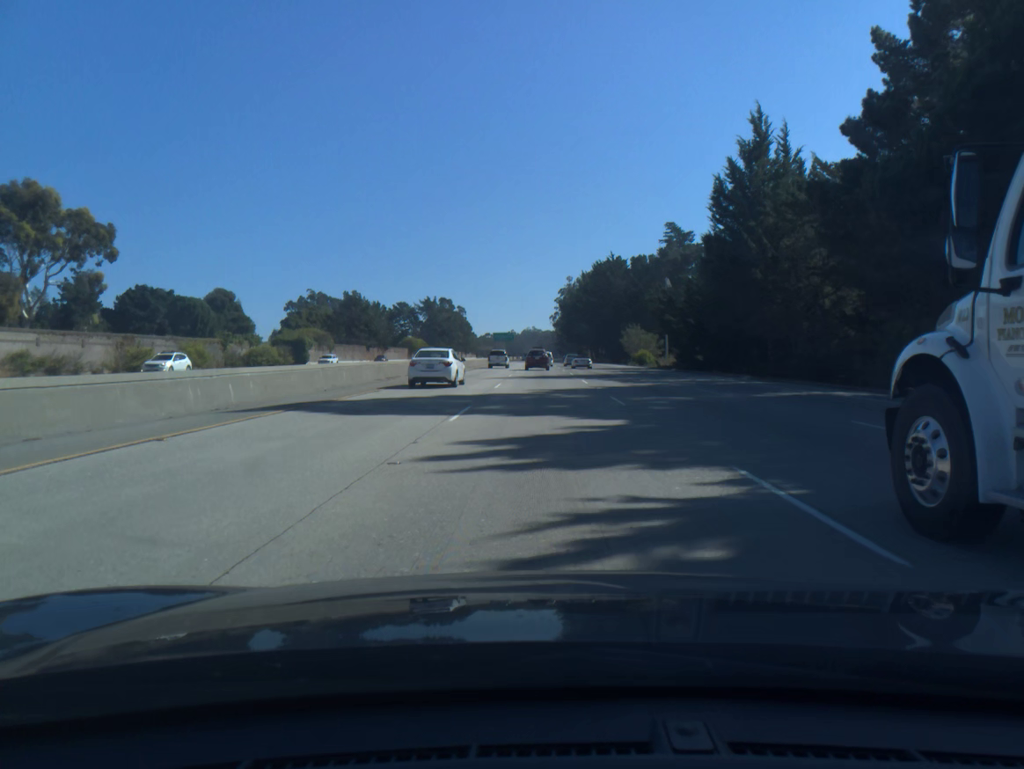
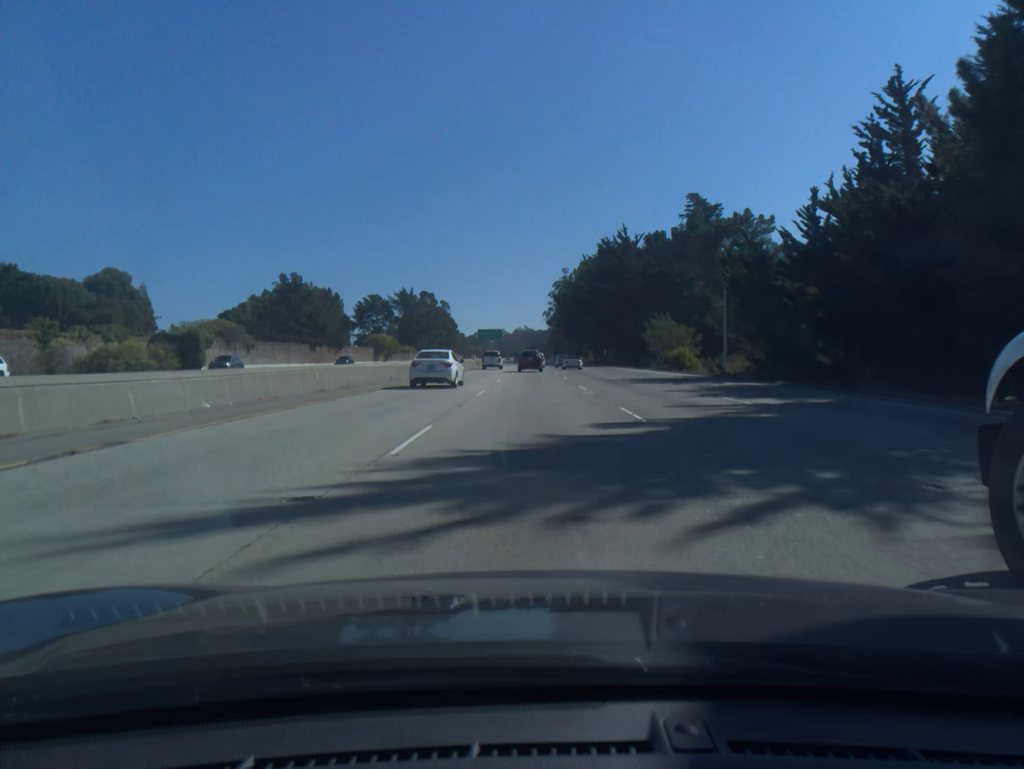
(+0.1, +34.1) m; 0°
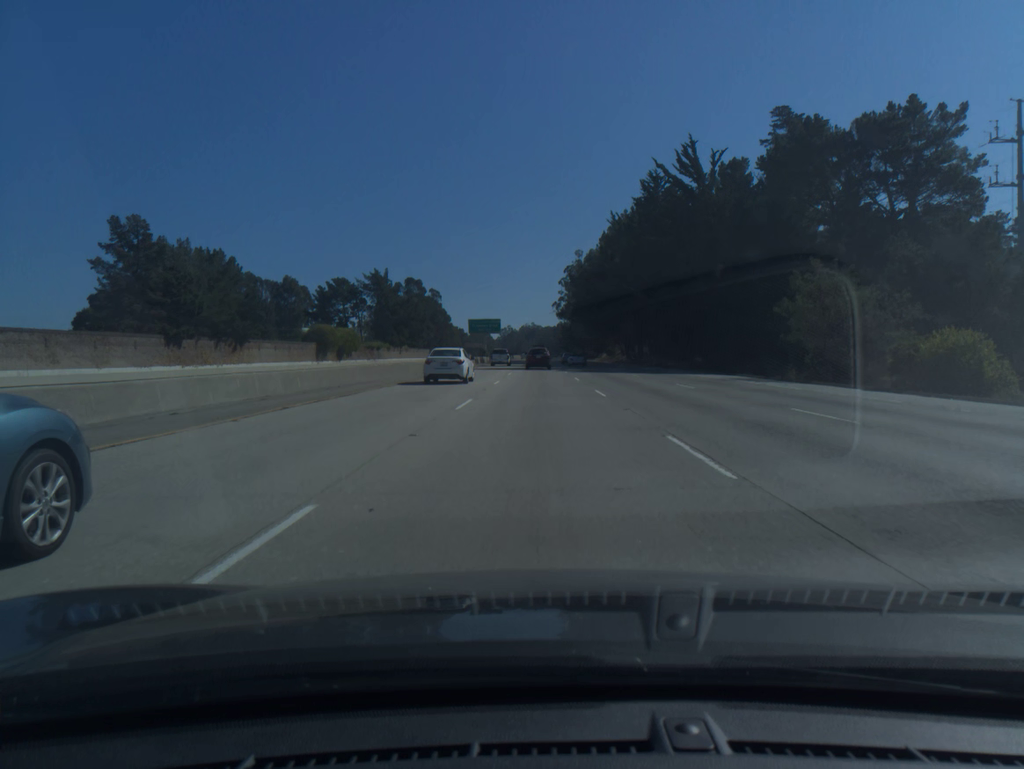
(-0.1, +50.5) m; 0°
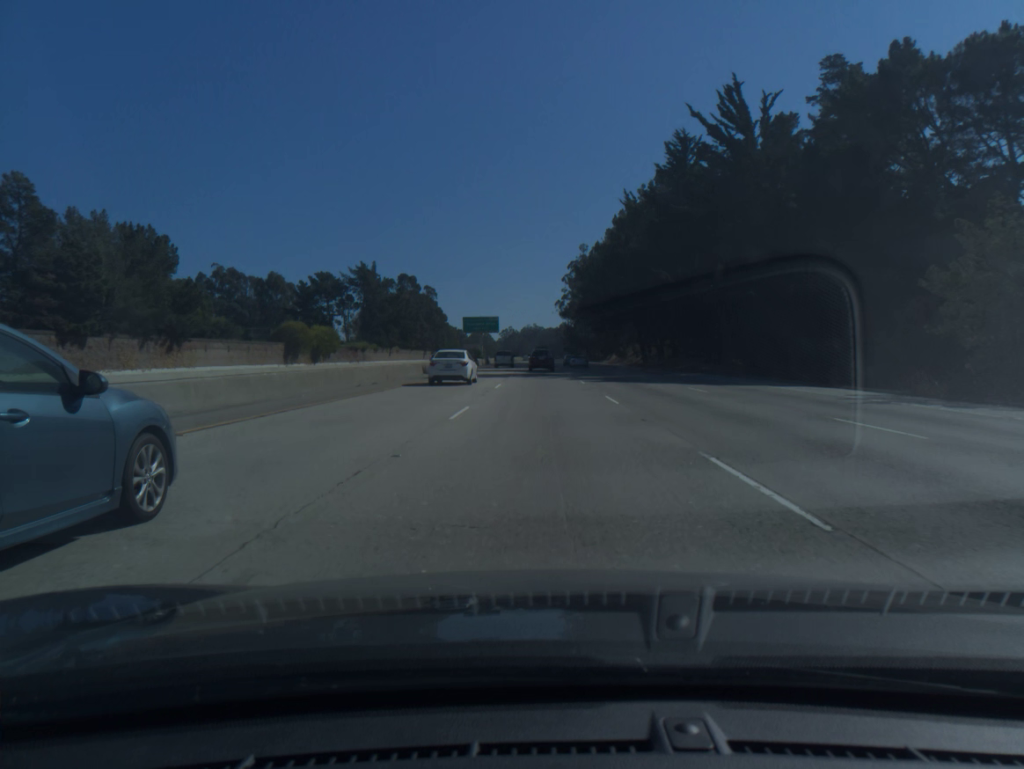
(0.0, +16.7) m; 0°
